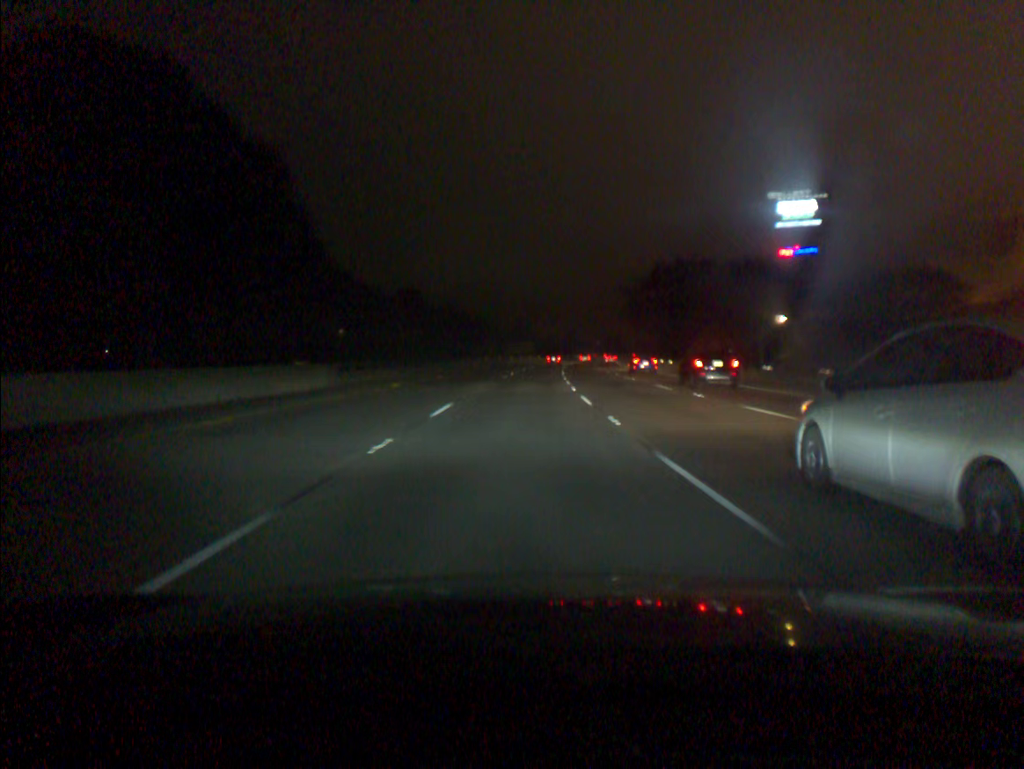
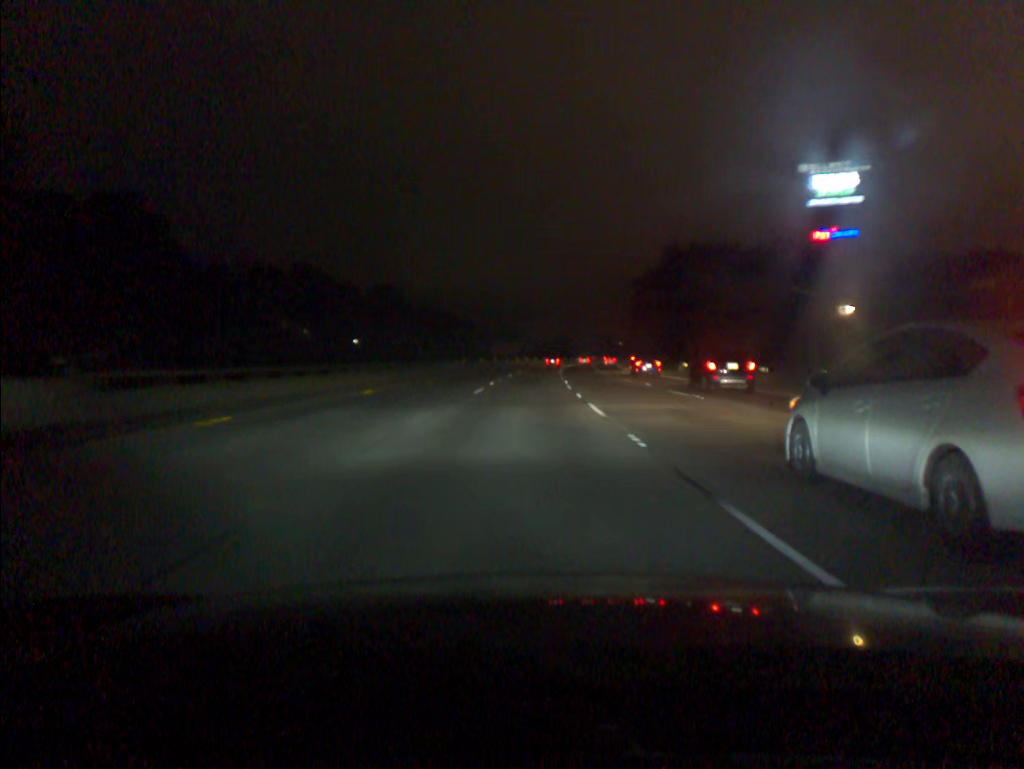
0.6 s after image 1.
(+0.2, +18.1) m; +1°
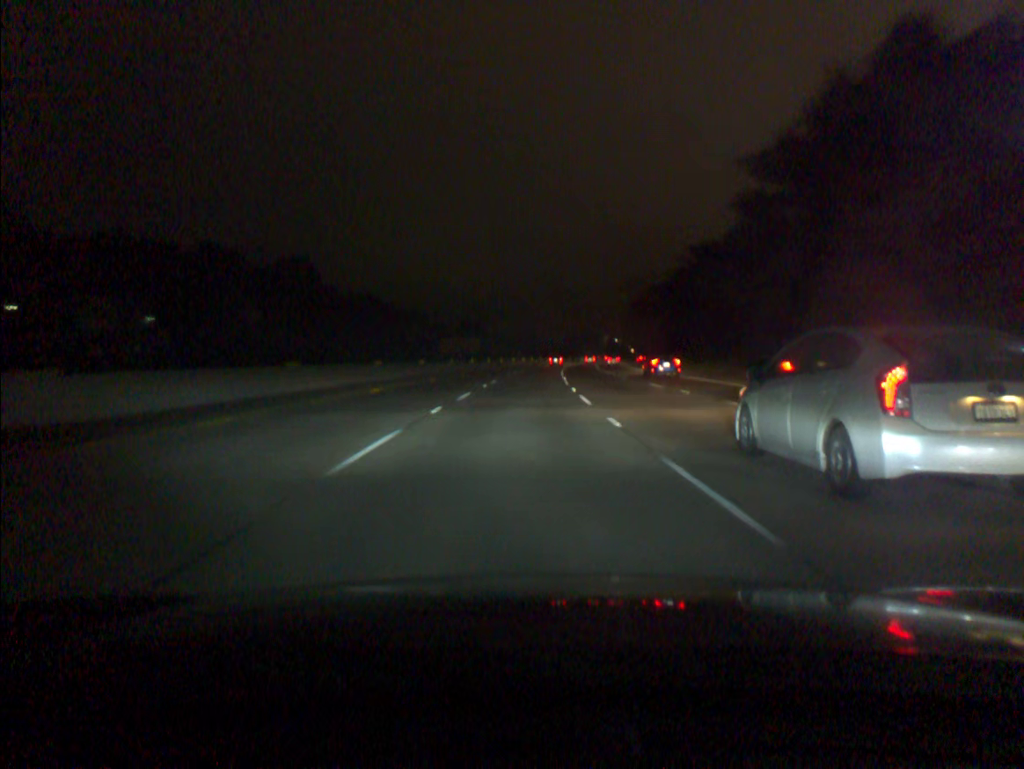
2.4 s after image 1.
(+1.2, +54.3) m; +2°
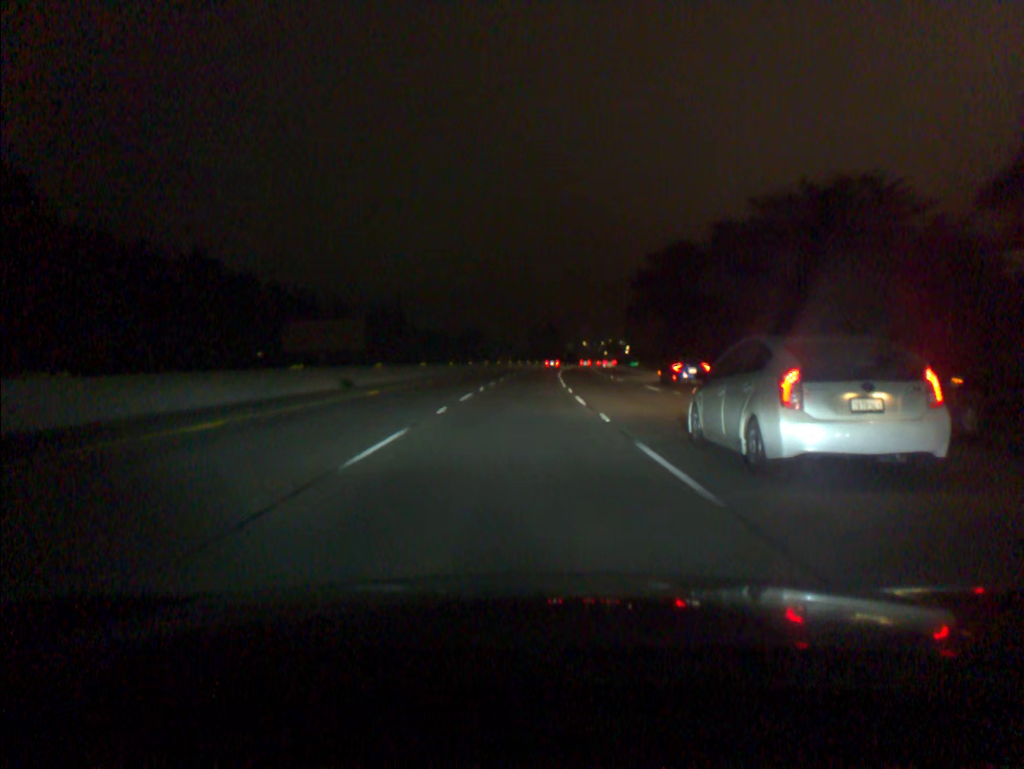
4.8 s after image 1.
(+2.2, +72.5) m; +4°
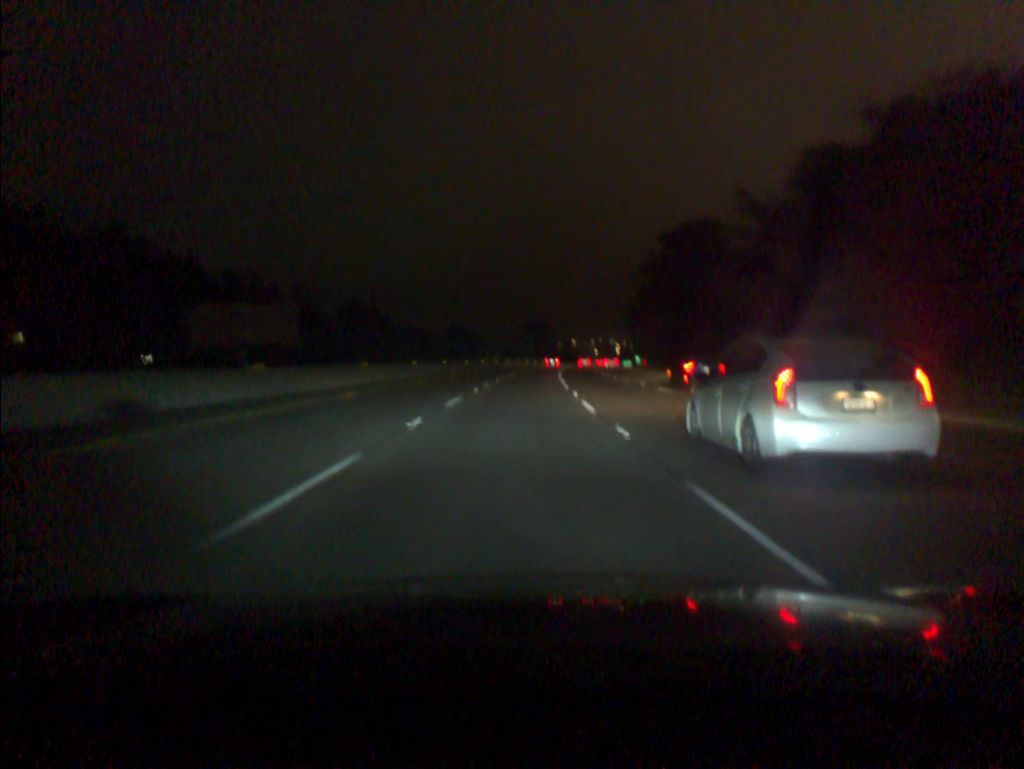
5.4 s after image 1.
(+0.1, +18.2) m; +1°
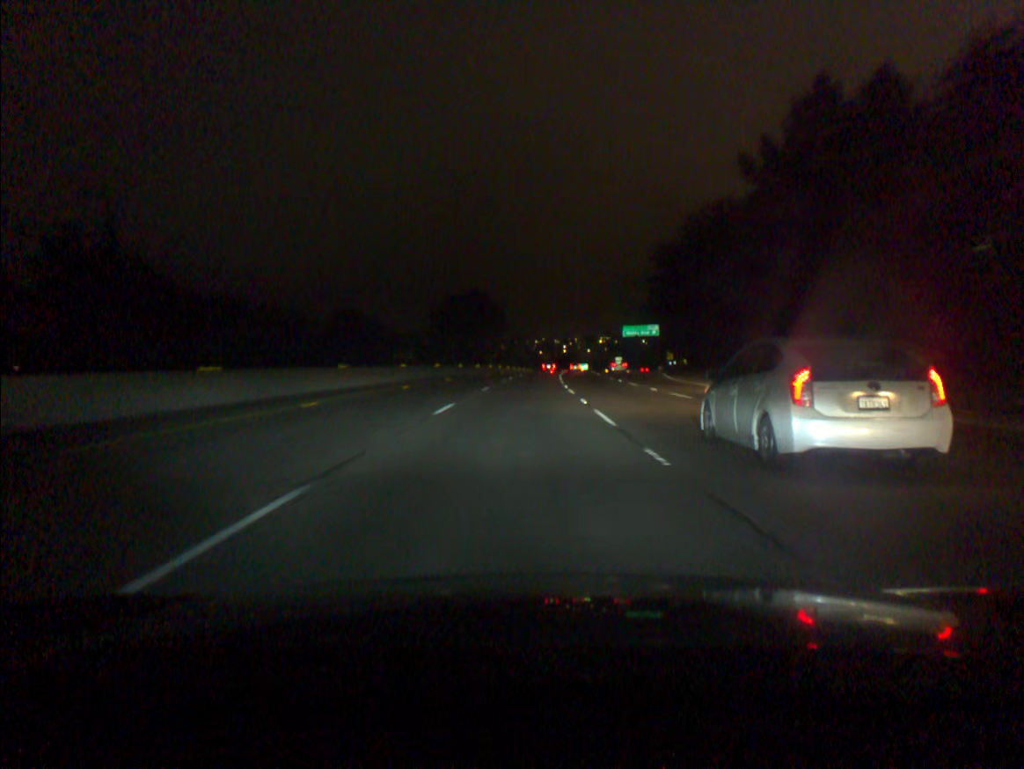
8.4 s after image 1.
(+3.3, +91.0) m; +4°
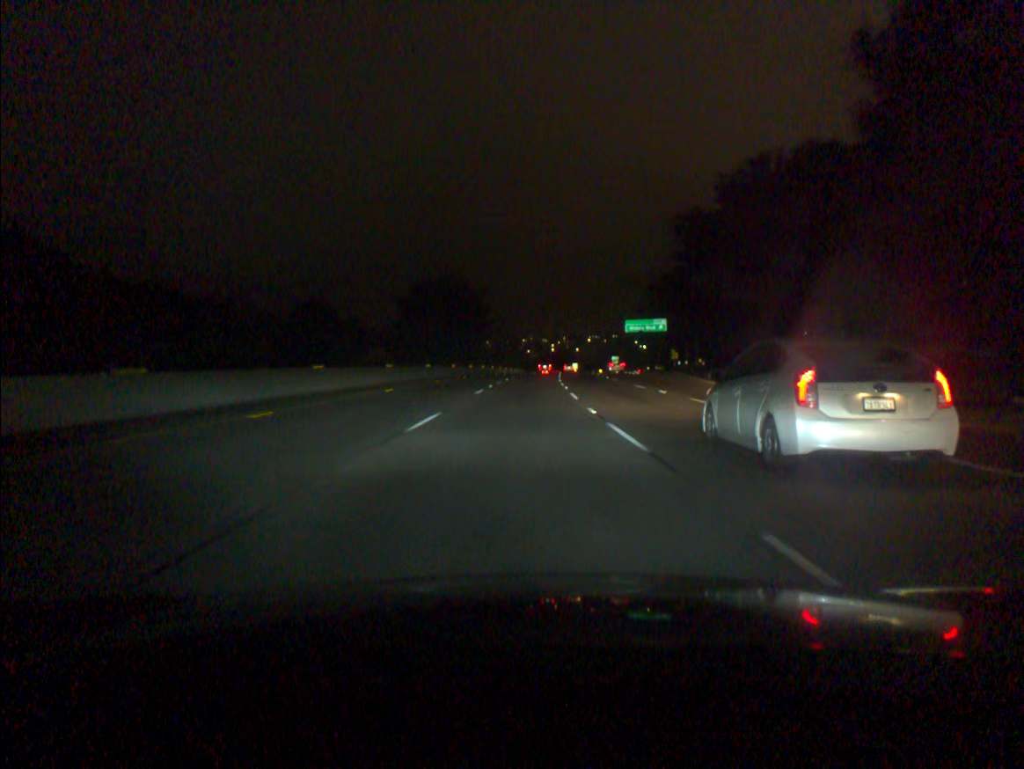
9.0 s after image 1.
(+0.1, +18.3) m; +1°
